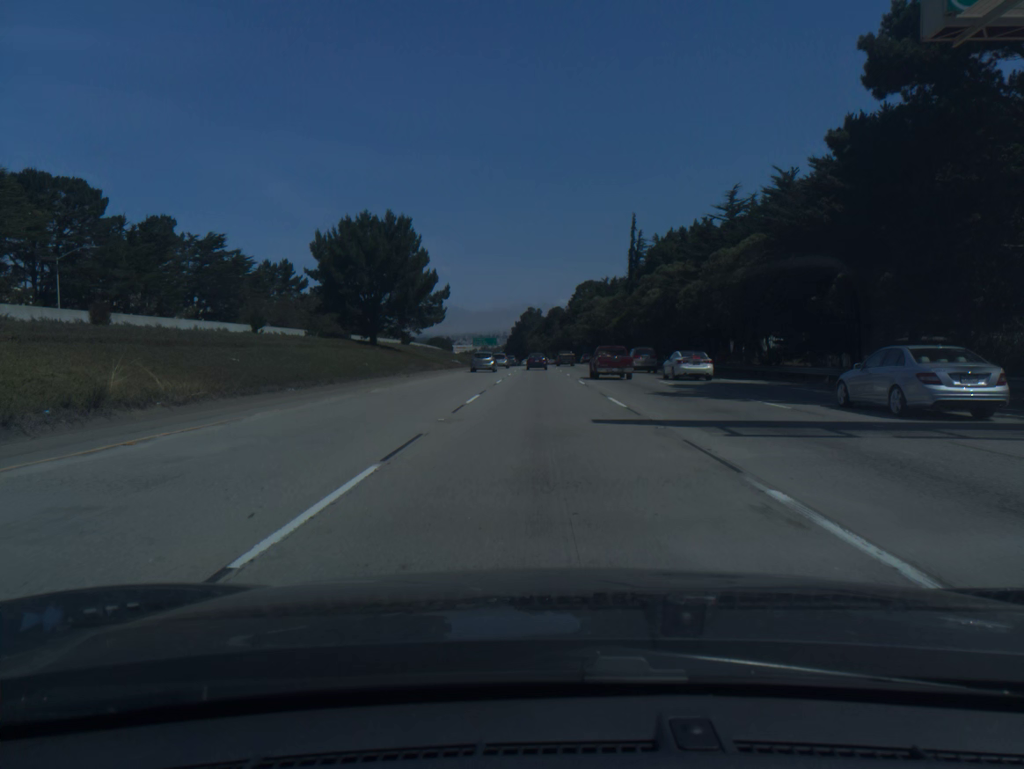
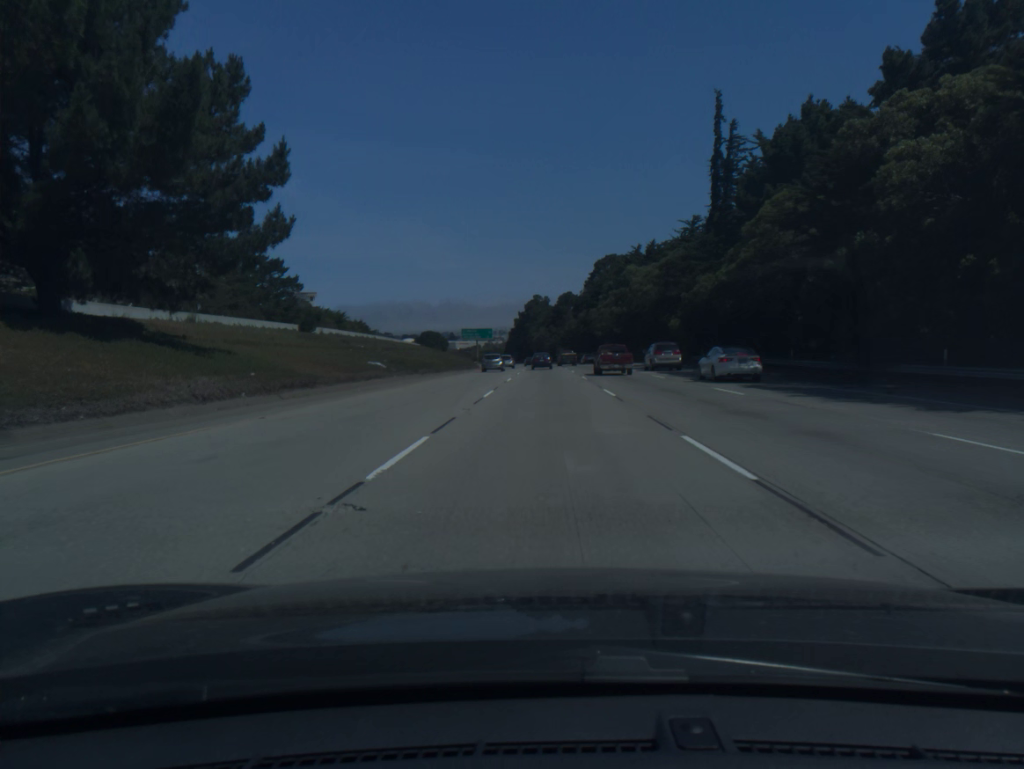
(-0.3, +54.0) m; -1°
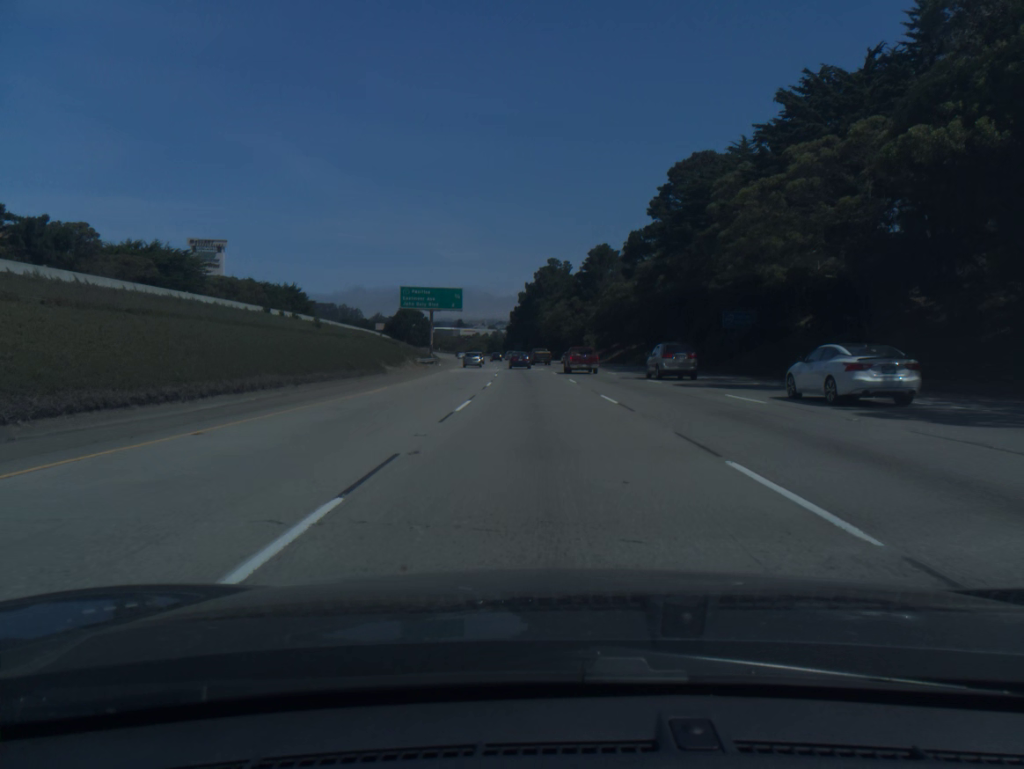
(-0.1, +90.3) m; -1°
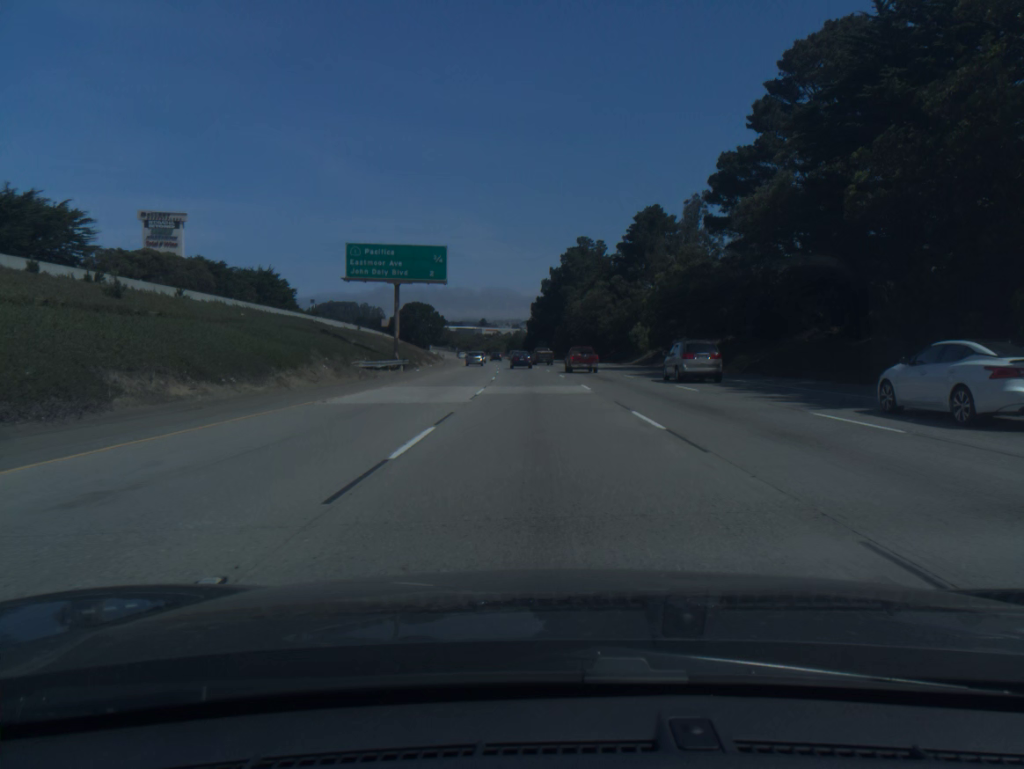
(-0.5, +36.2) m; -2°
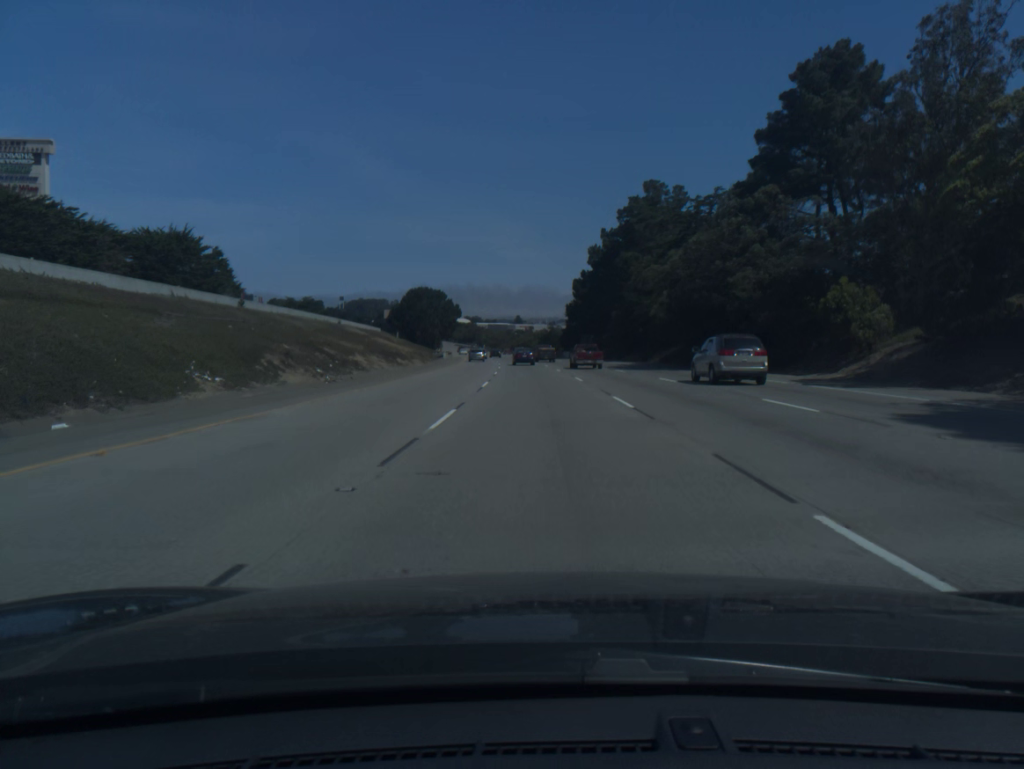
(-1.3, +54.4) m; -3°
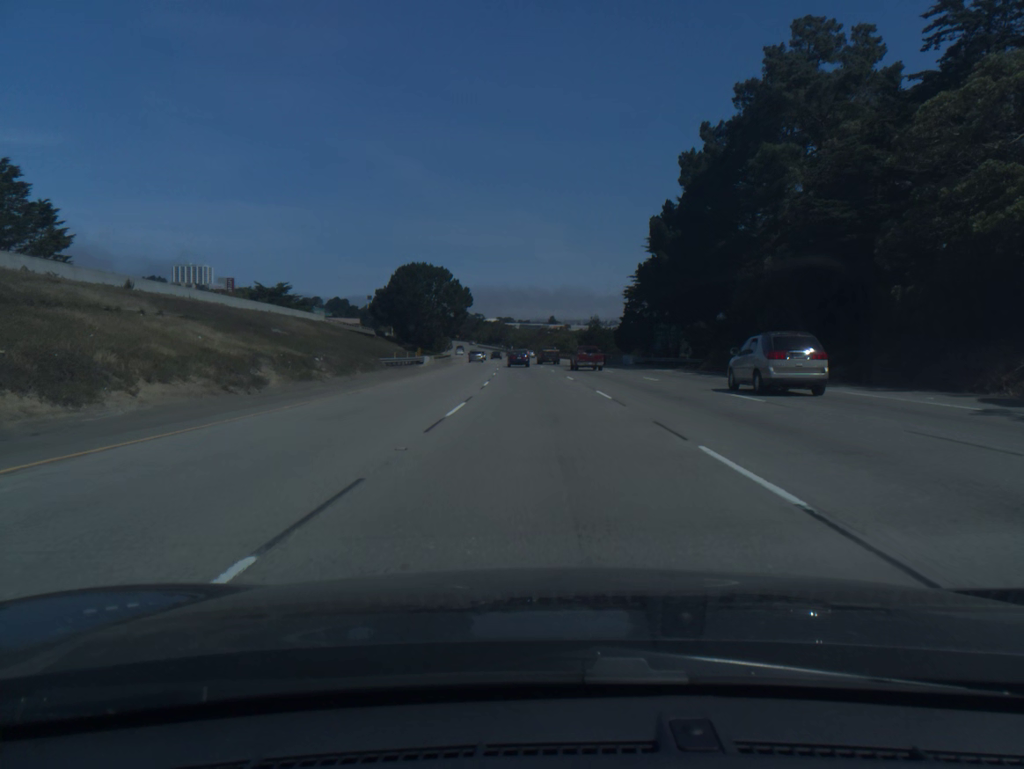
(-1.1, +54.4) m; -2°
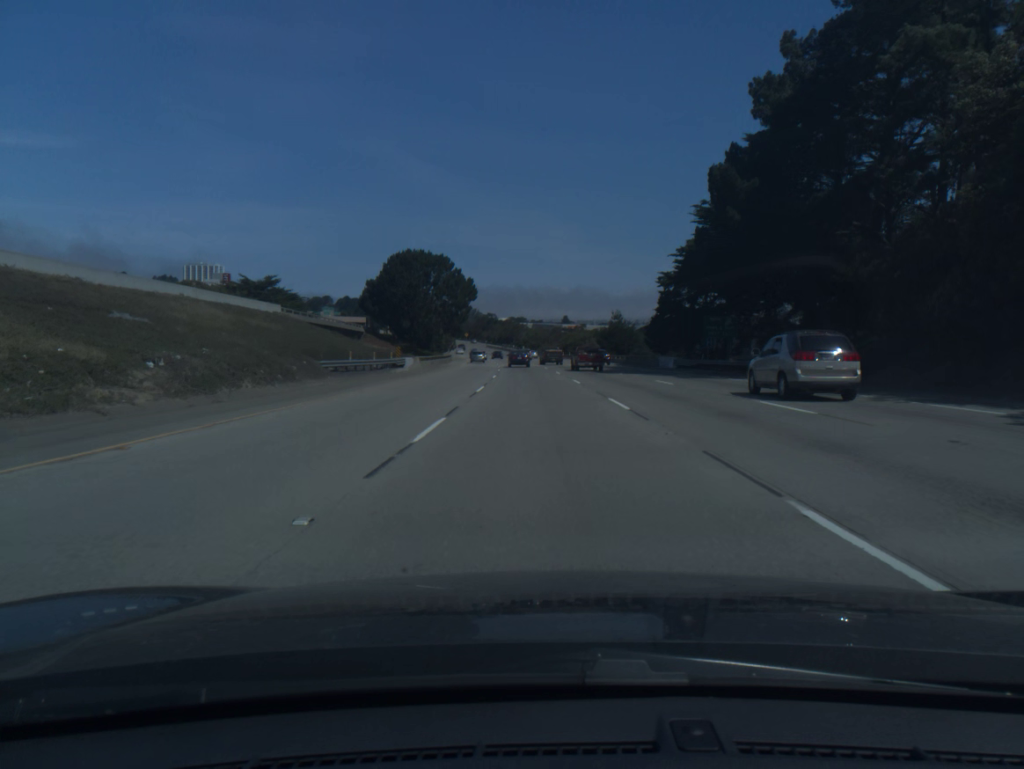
(-0.1, +18.2) m; -1°
